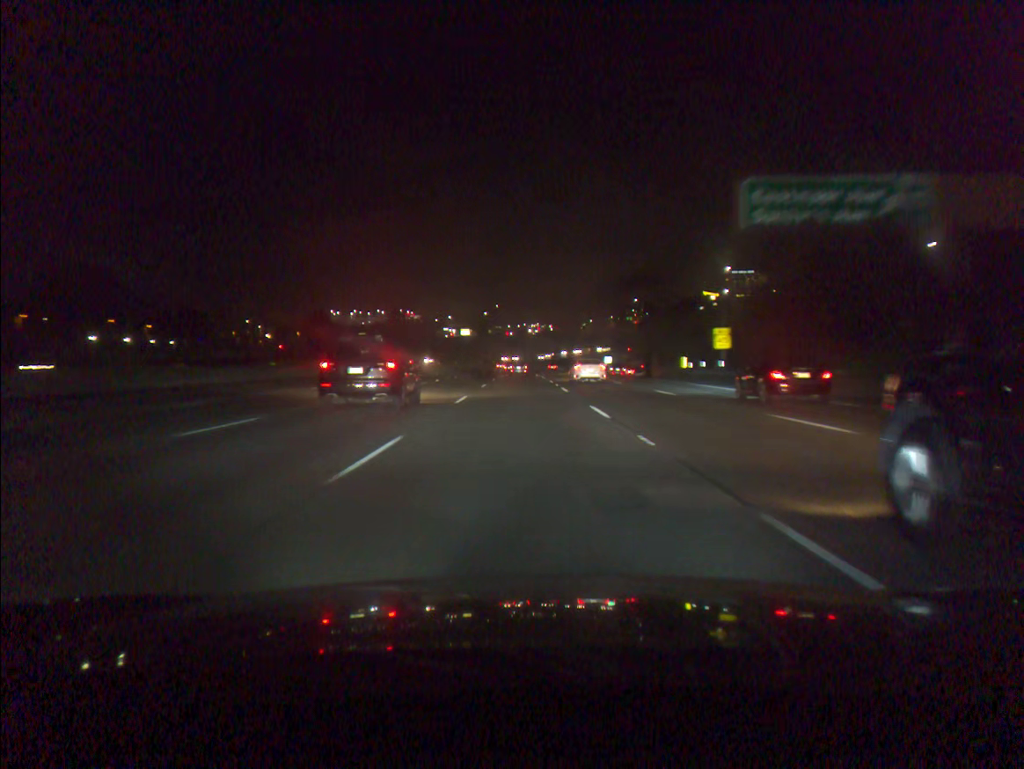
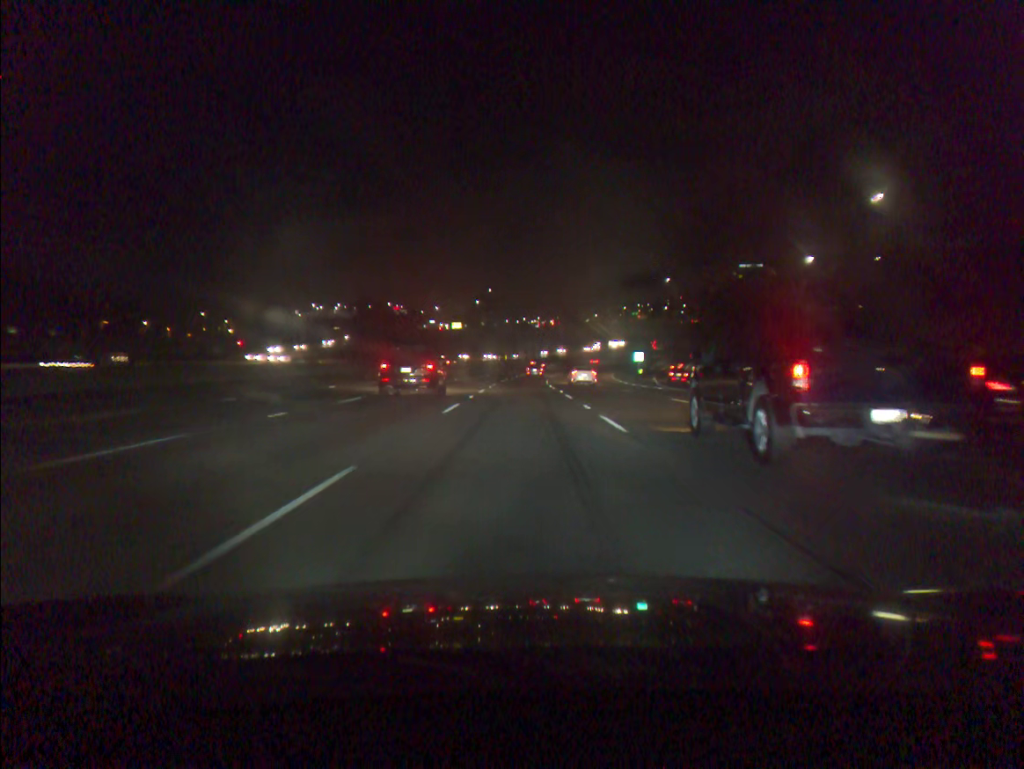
(+0.1, +47.4) m; 0°
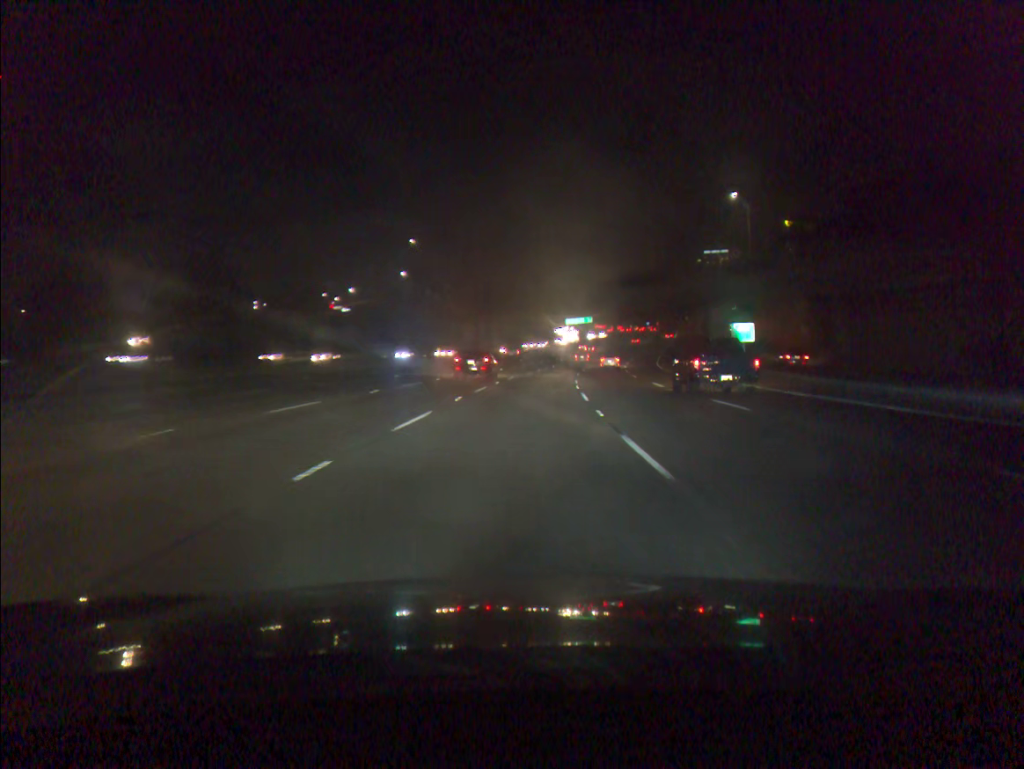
(+1.4, +78.9) m; +3°
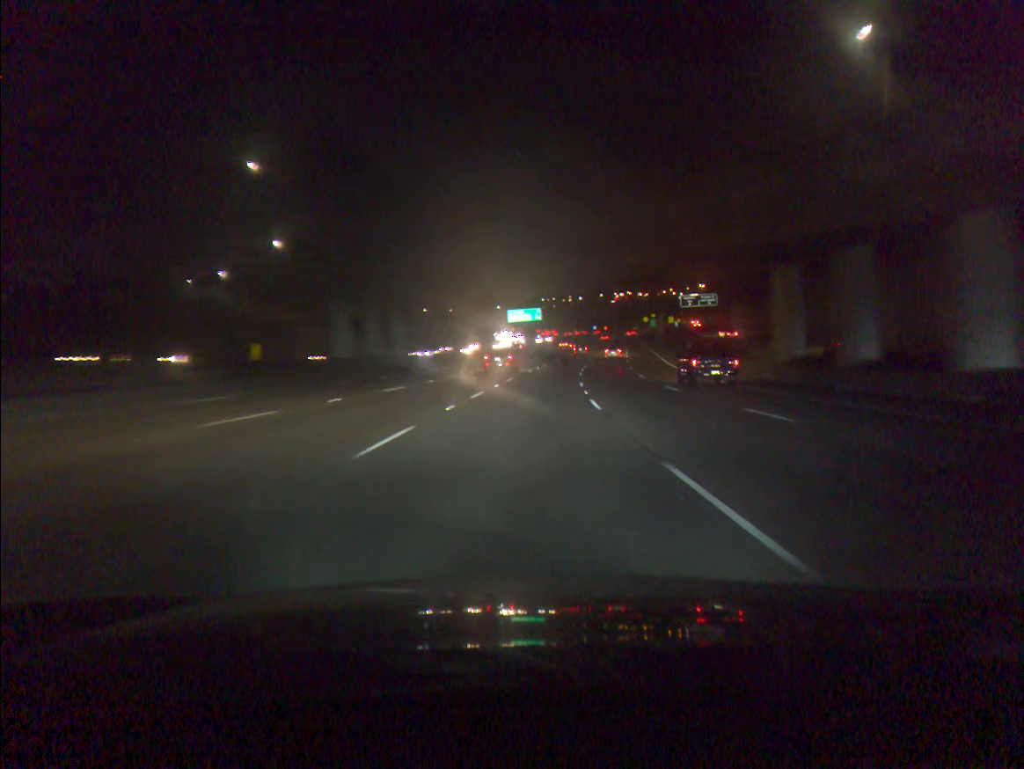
(+1.7, +47.2) m; +4°
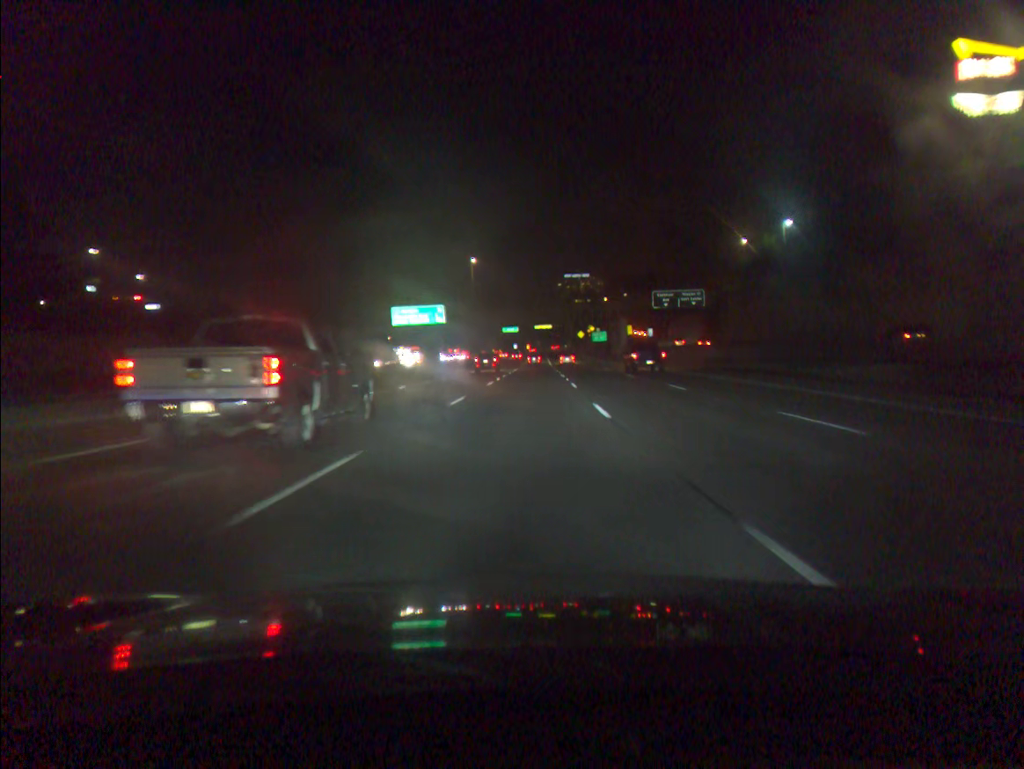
(+3.5, +62.3) m; +6°
